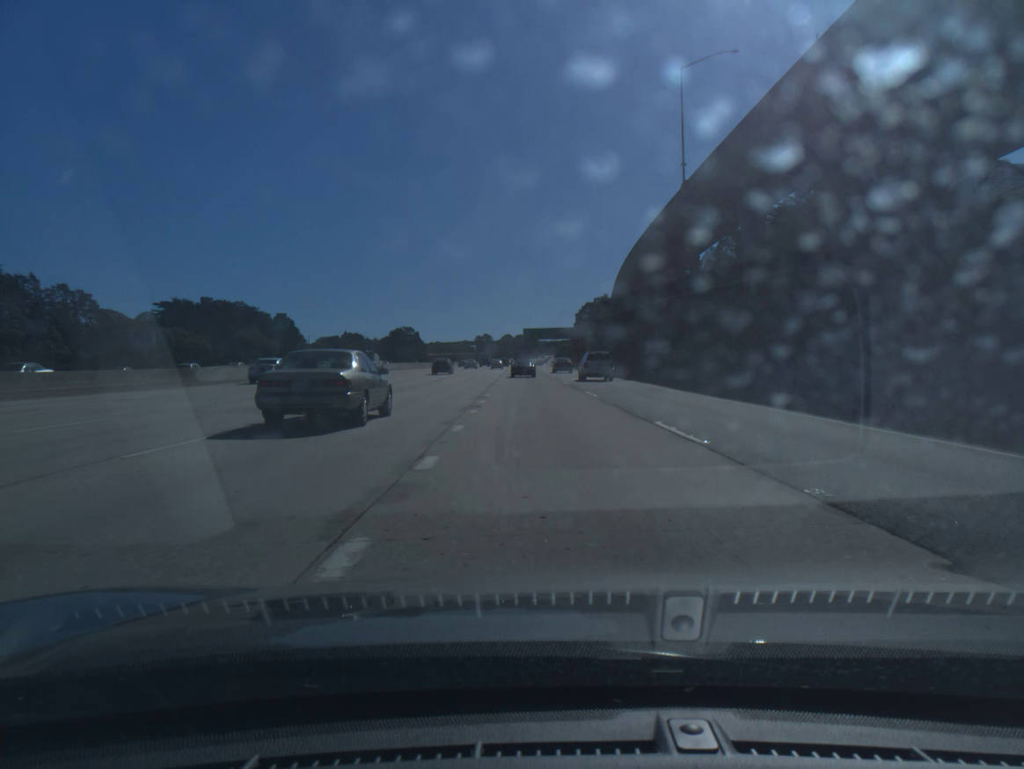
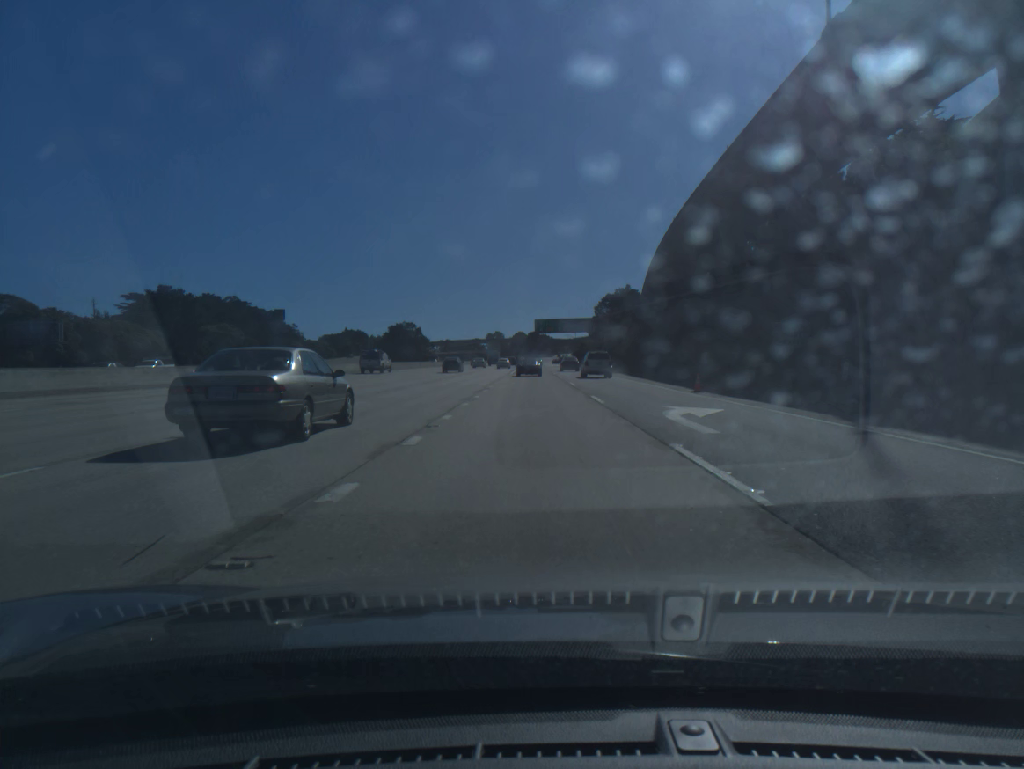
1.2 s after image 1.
(-0.3, +33.7) m; -1°
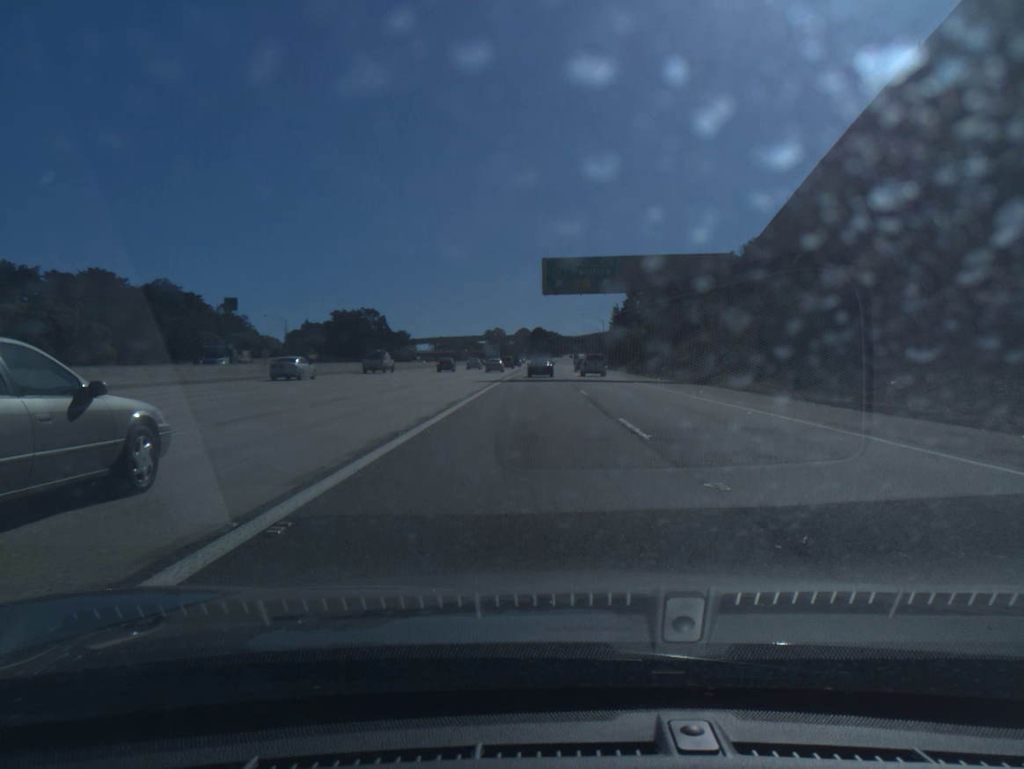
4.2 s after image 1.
(-0.6, +82.6) m; 0°
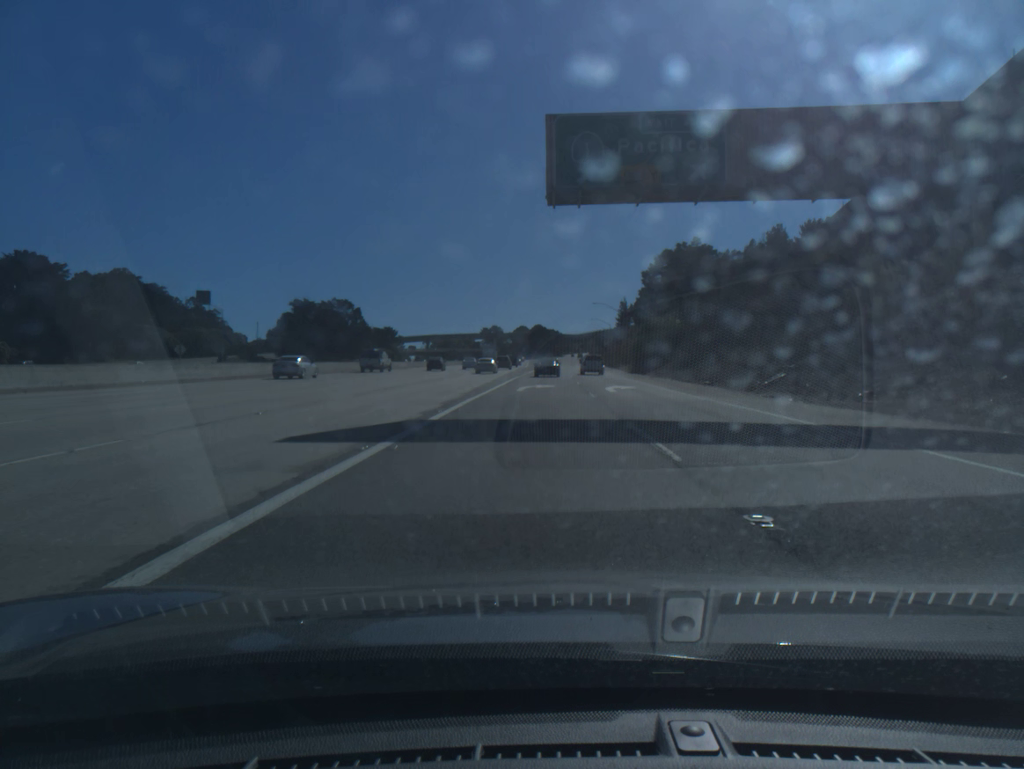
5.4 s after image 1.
(0.0, +31.7) m; 0°
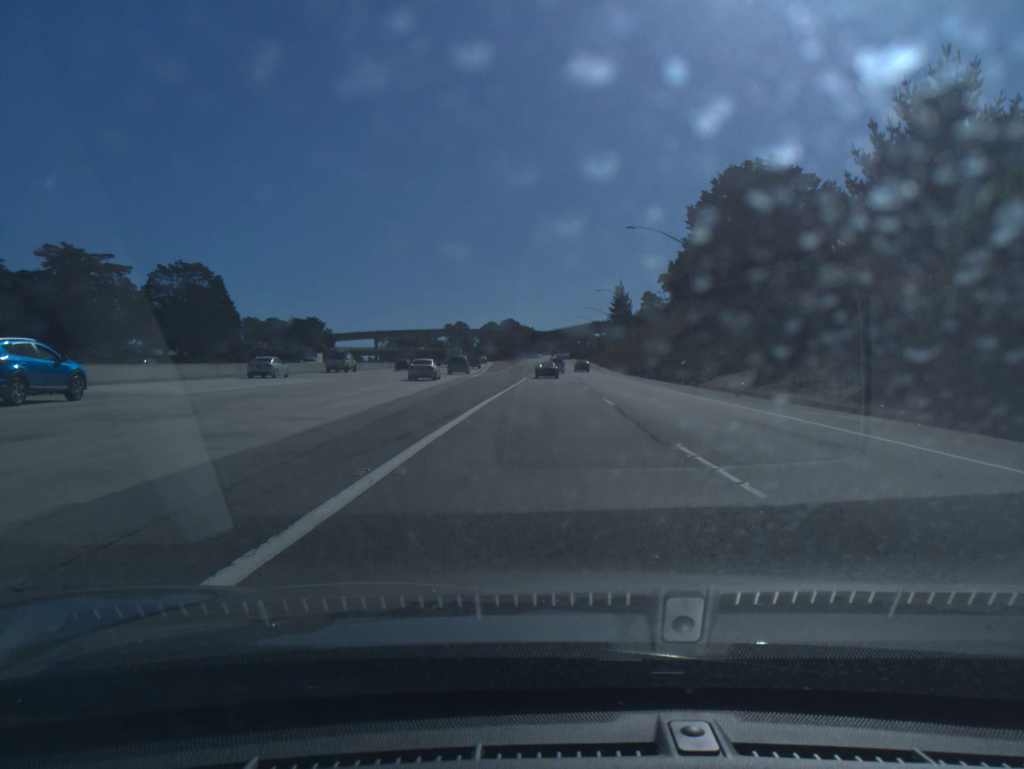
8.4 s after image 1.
(+0.8, +75.6) m; +2°
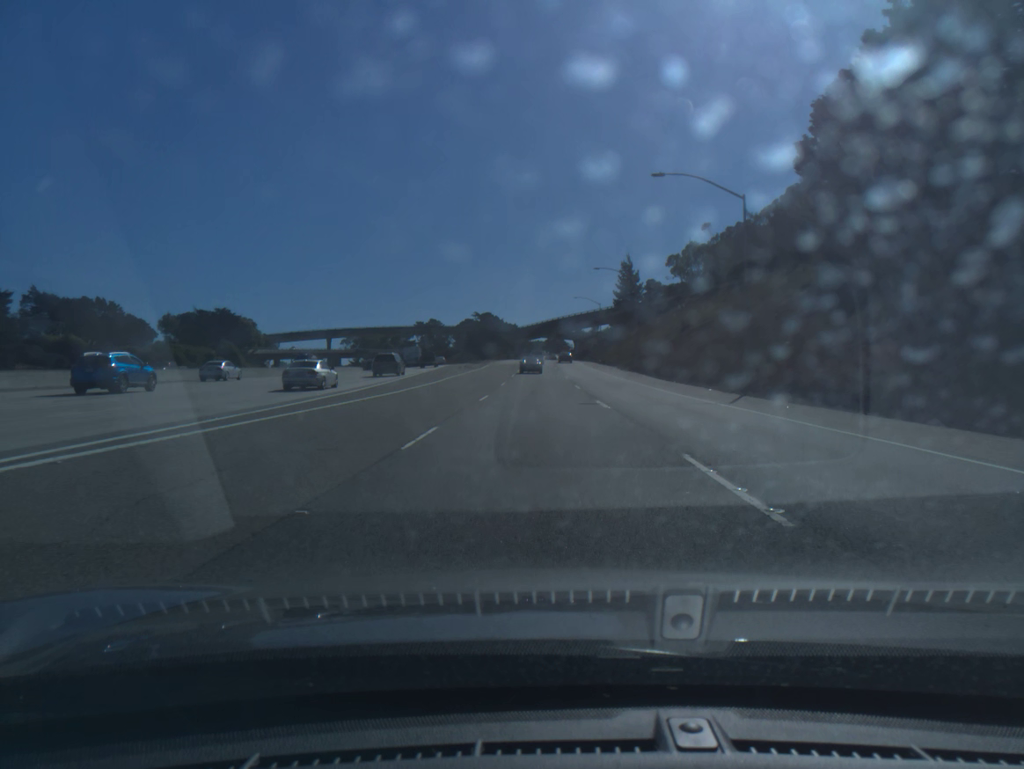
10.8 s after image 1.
(+0.8, +60.3) m; +1°
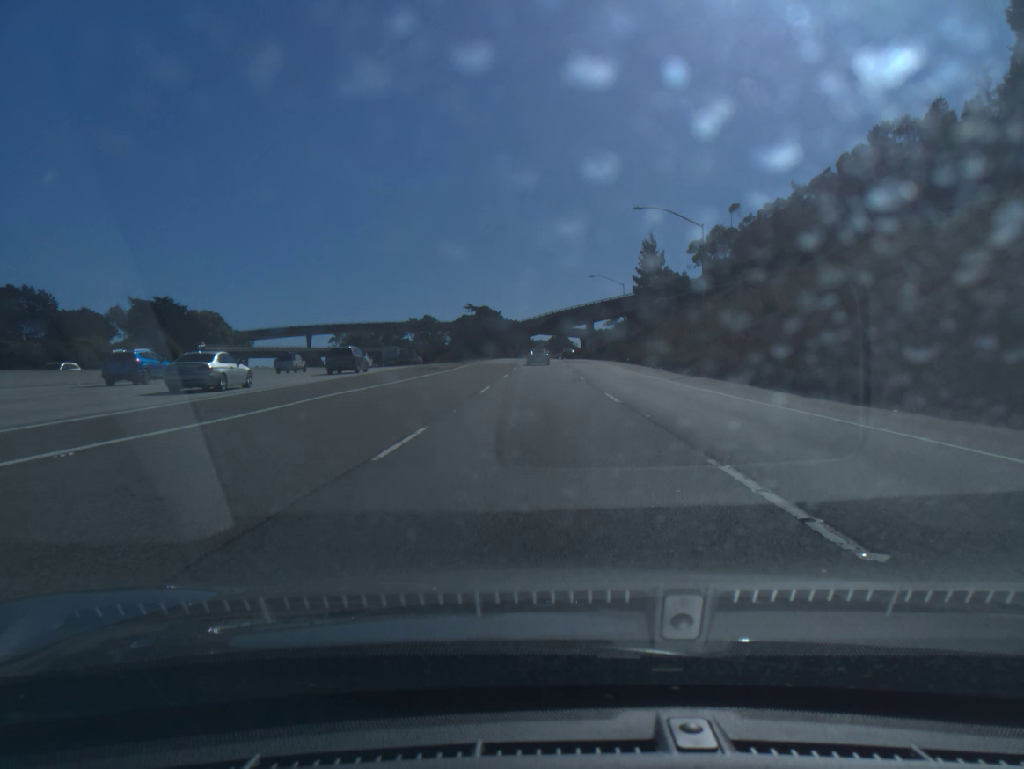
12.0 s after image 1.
(-0.1, +31.0) m; 0°
